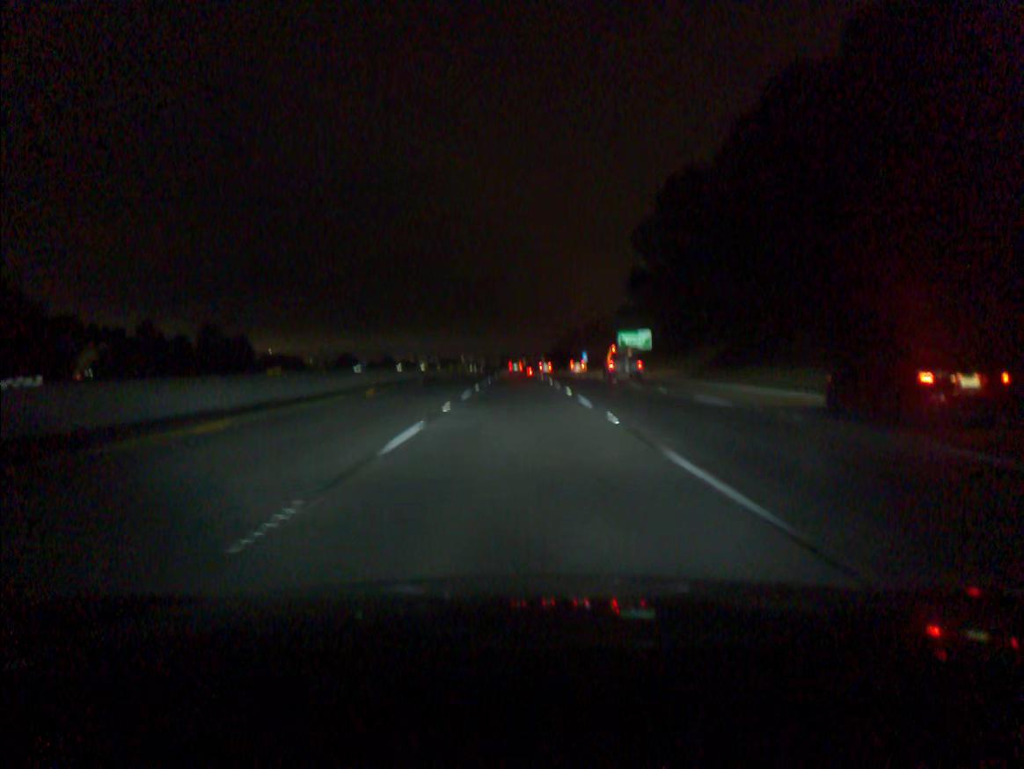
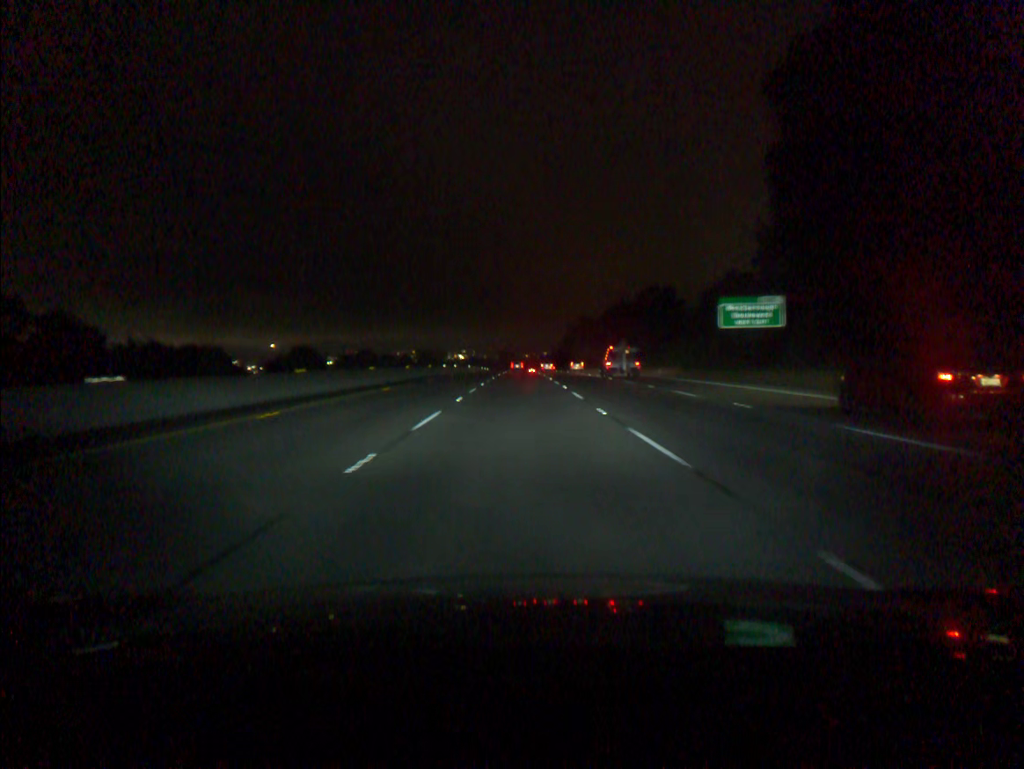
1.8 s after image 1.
(-0.1, +55.4) m; 0°
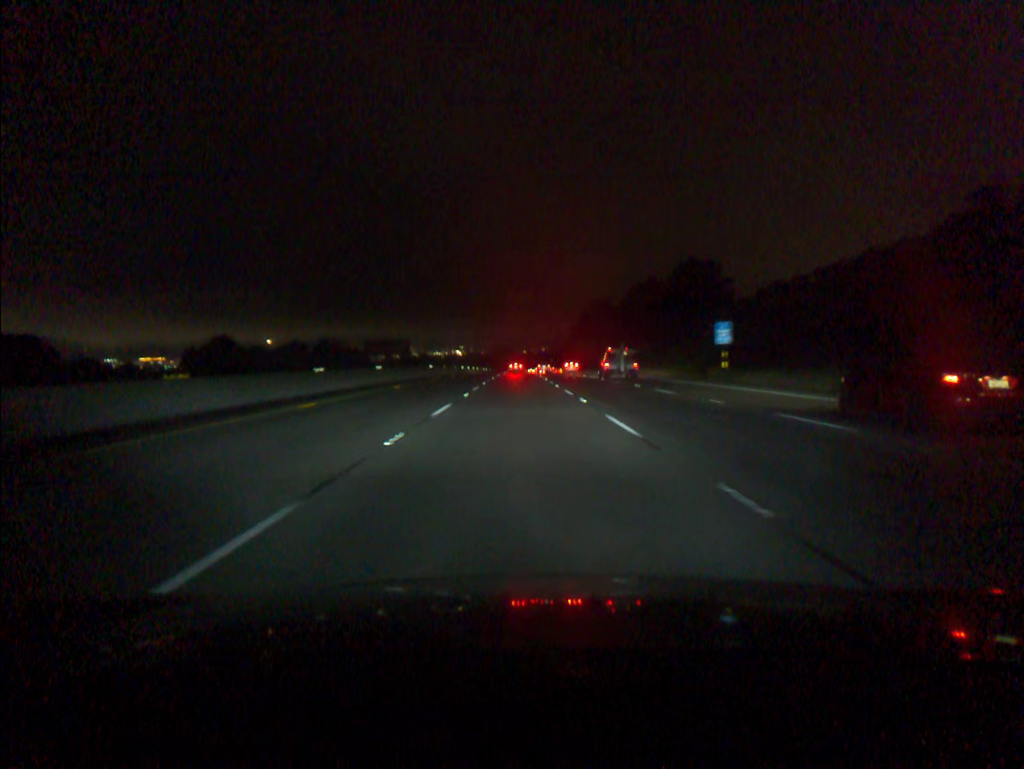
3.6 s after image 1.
(+0.1, +55.3) m; 0°
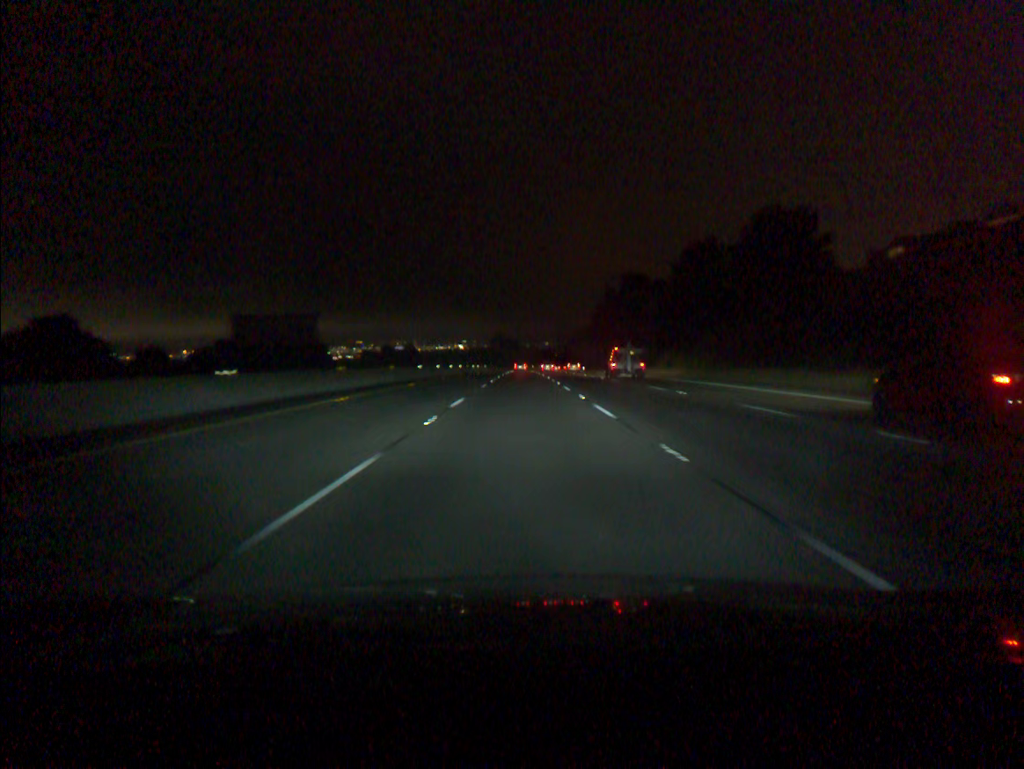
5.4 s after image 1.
(-0.2, +55.2) m; 0°
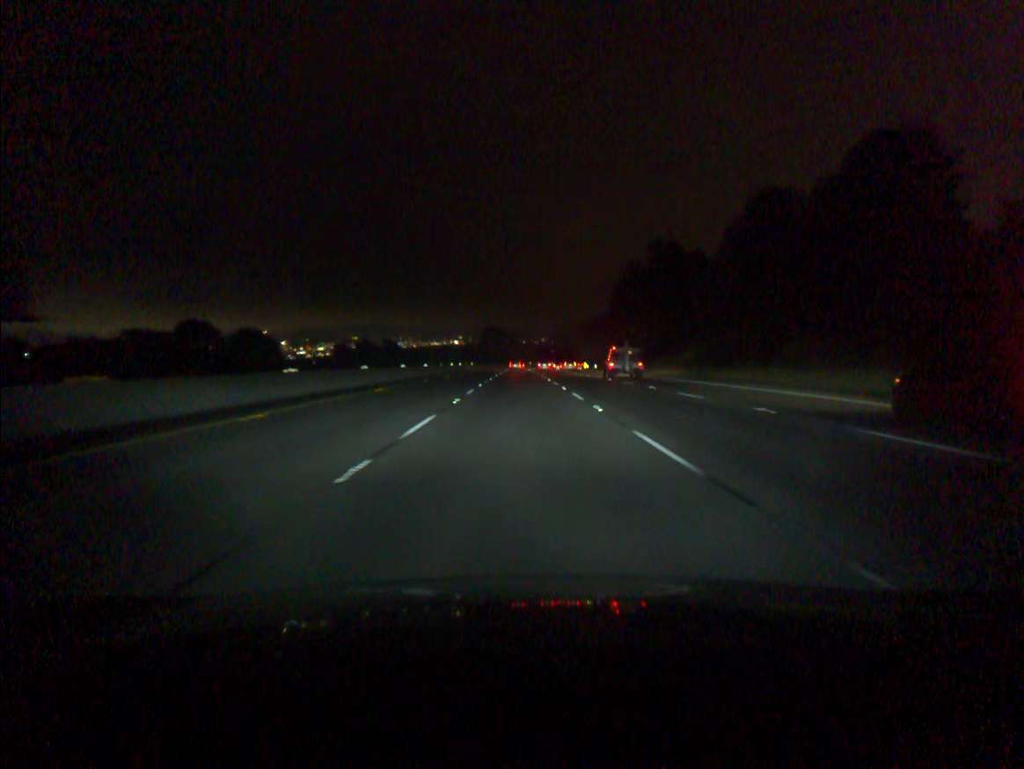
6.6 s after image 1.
(+0.1, +36.8) m; 0°
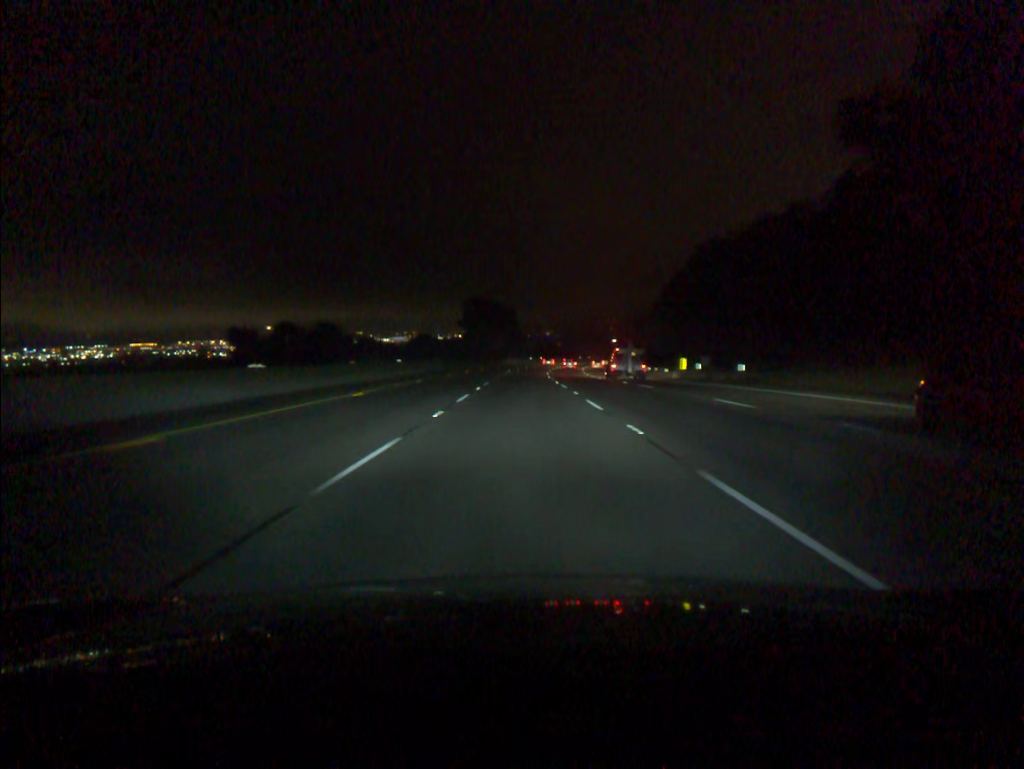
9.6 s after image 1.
(-0.2, +92.4) m; 0°
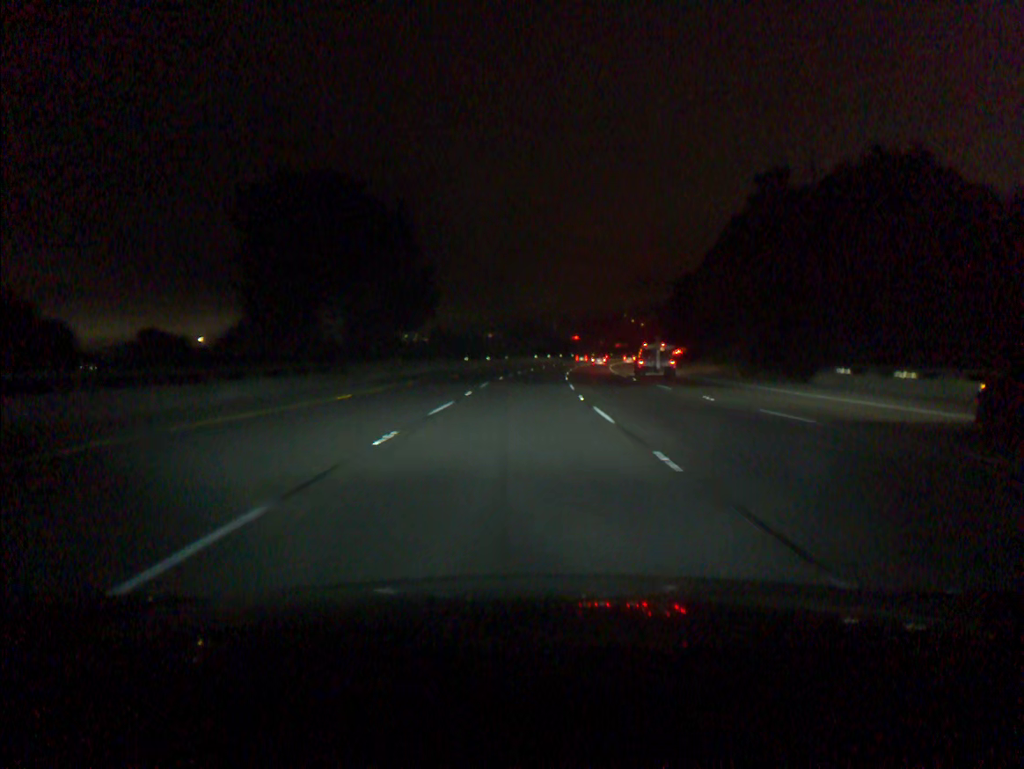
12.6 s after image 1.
(+1.9, +92.8) m; +4°
